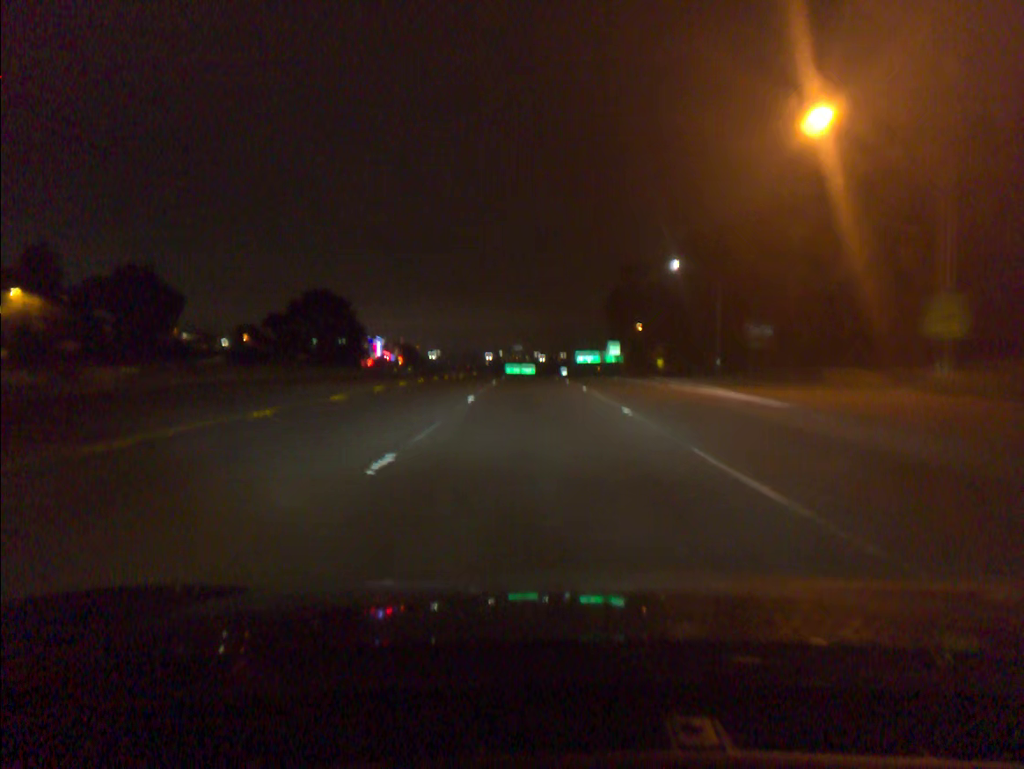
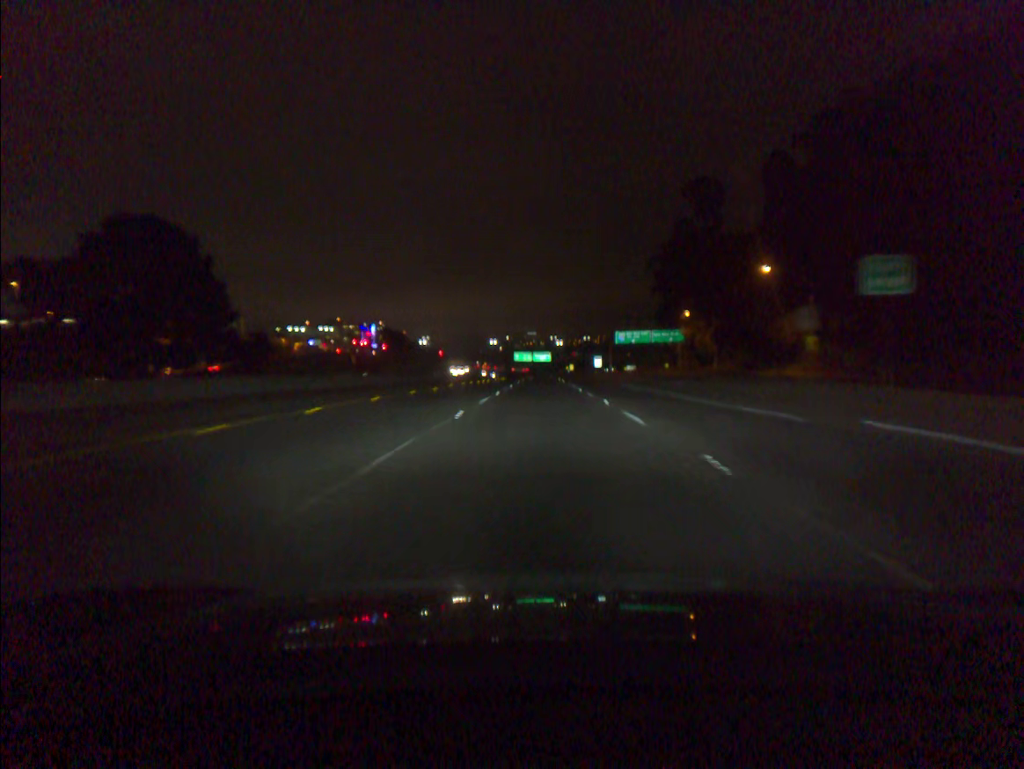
(-1.2, +78.6) m; -1°
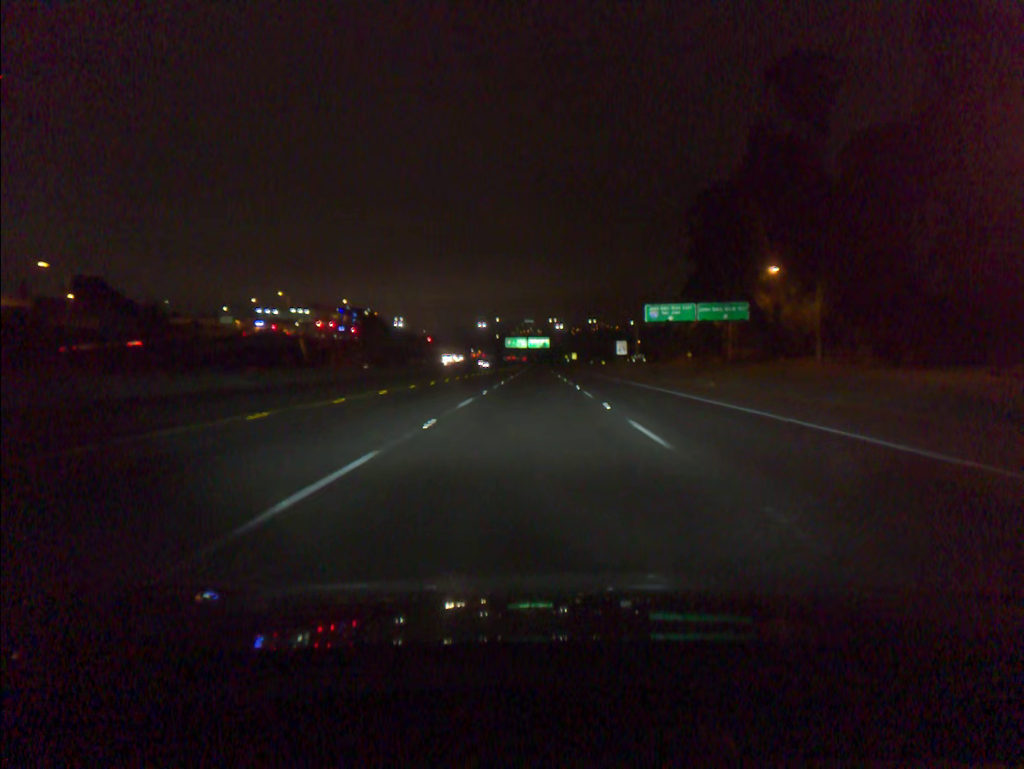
(+0.2, +47.5) m; 0°
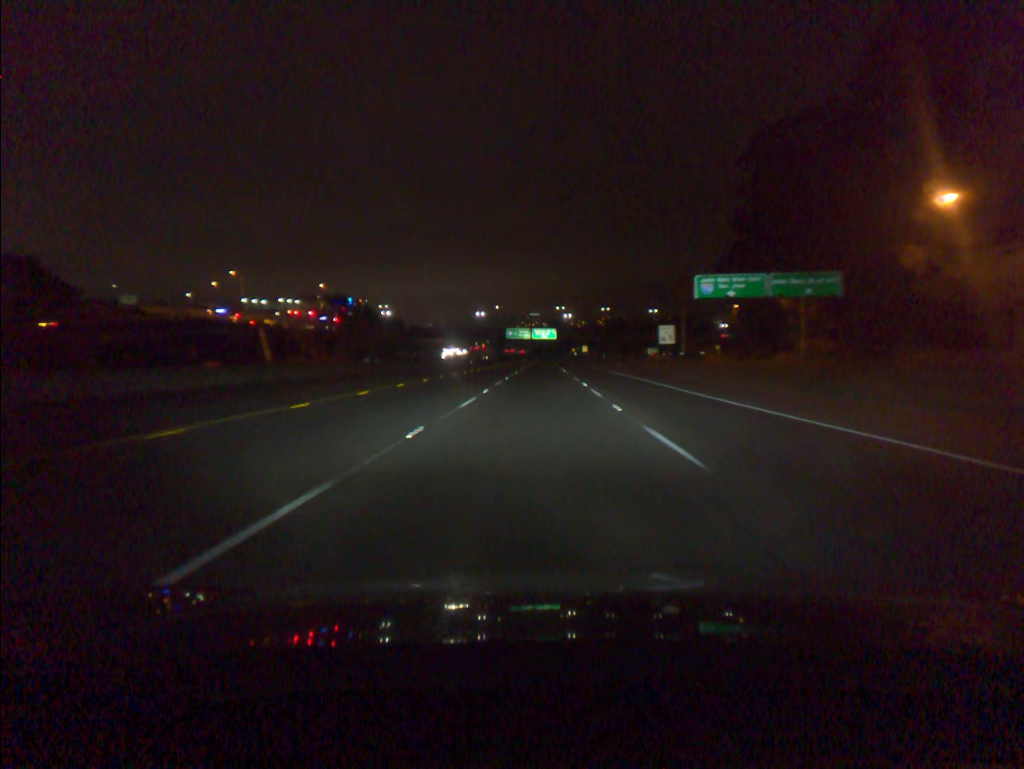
(-0.1, +31.5) m; 0°
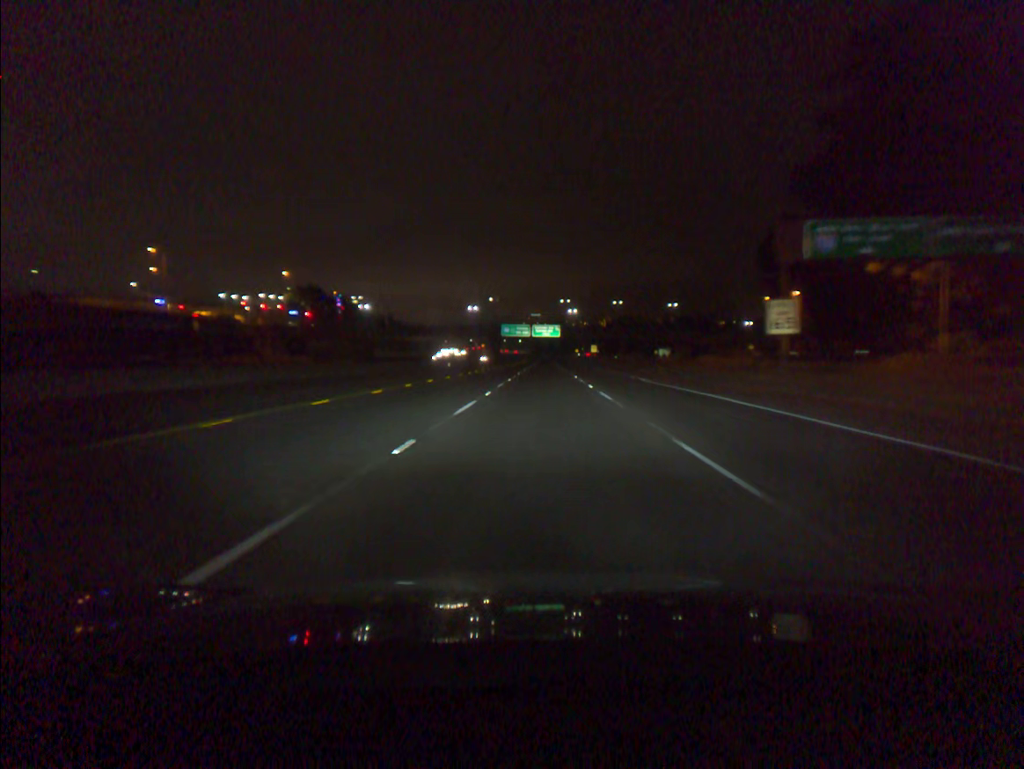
(-0.1, +31.4) m; 0°
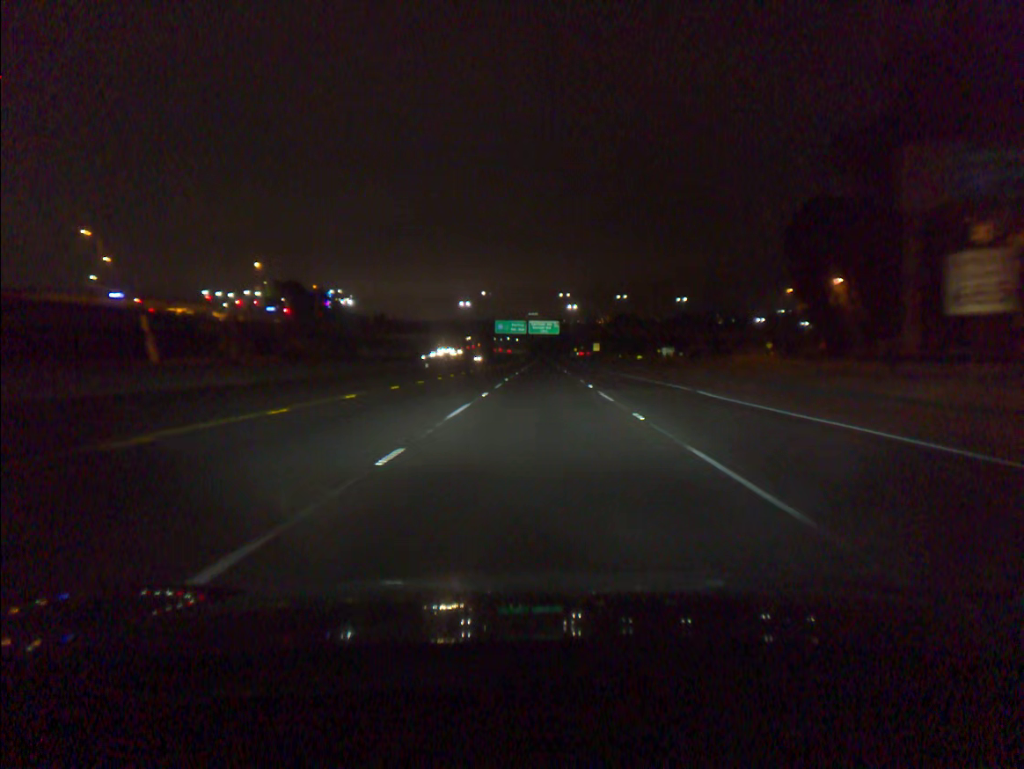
(0.0, +15.8) m; 0°
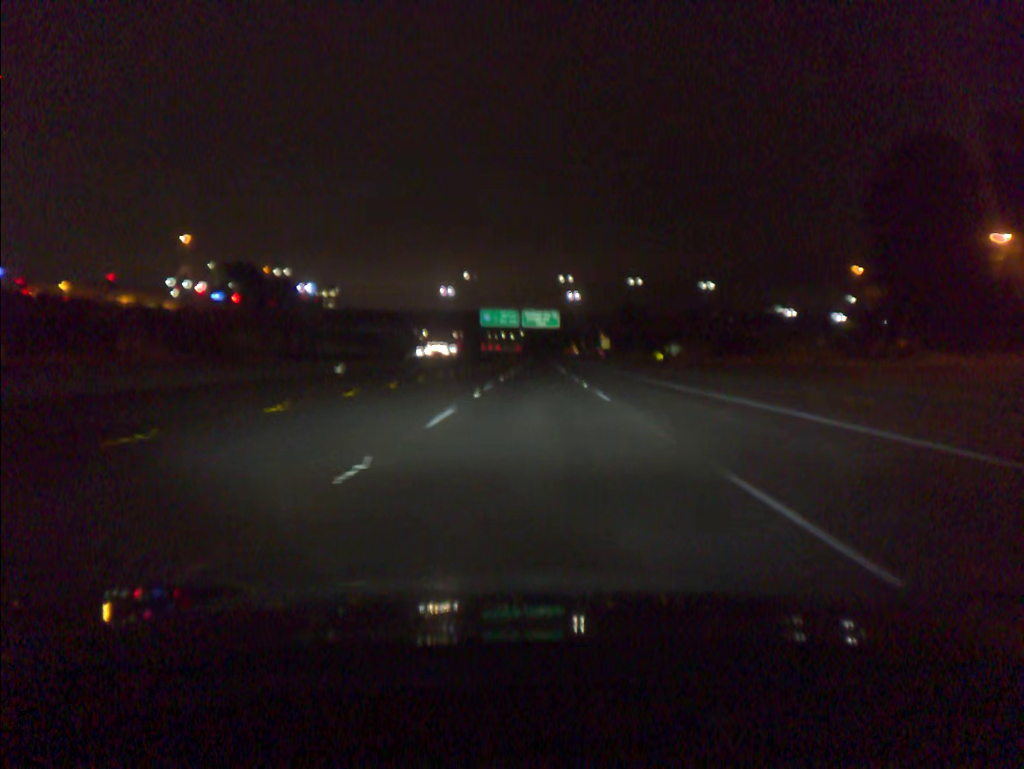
(+0.1, +31.9) m; 0°
